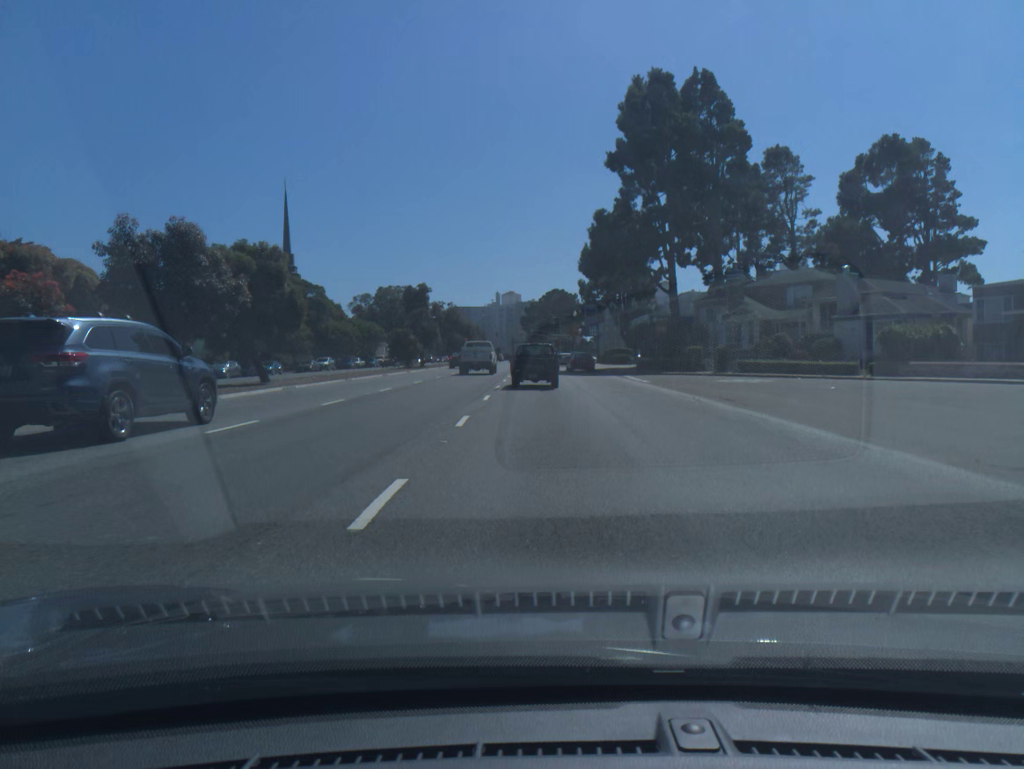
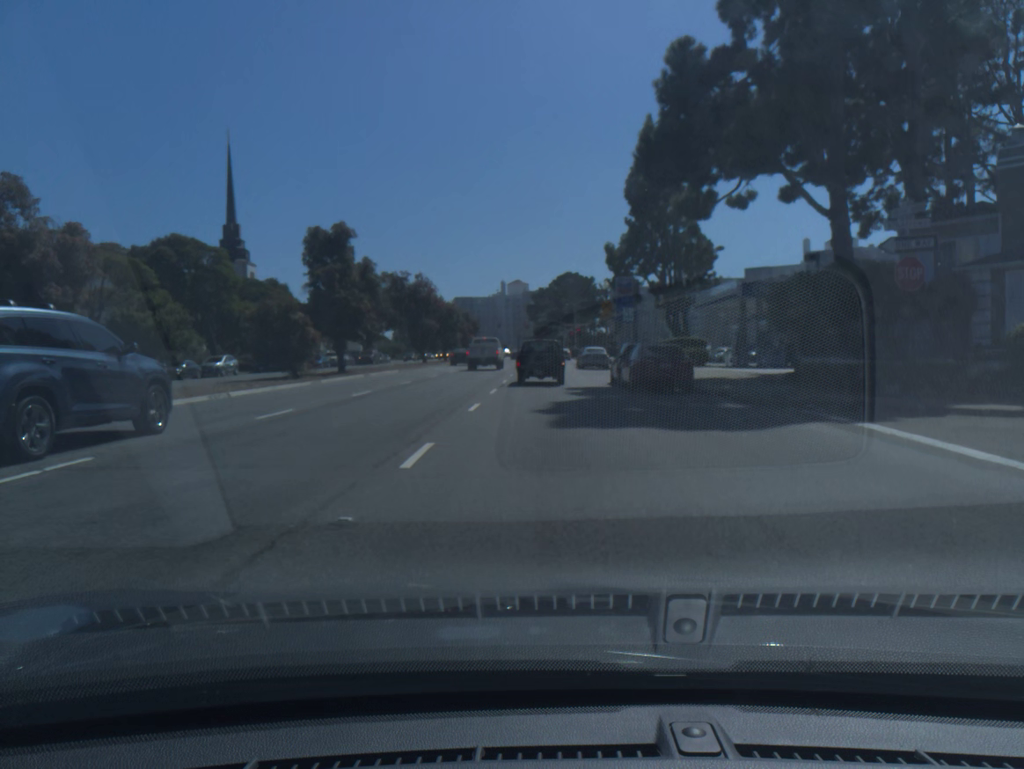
(-0.2, +33.8) m; -1°
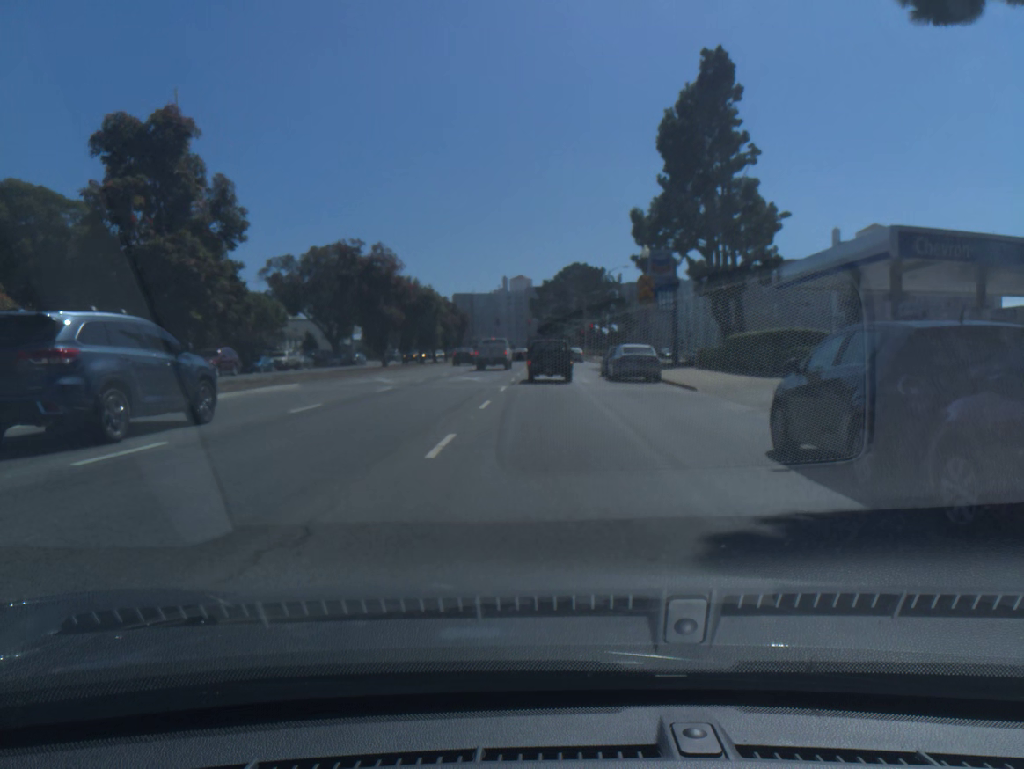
(-0.1, +20.7) m; 0°
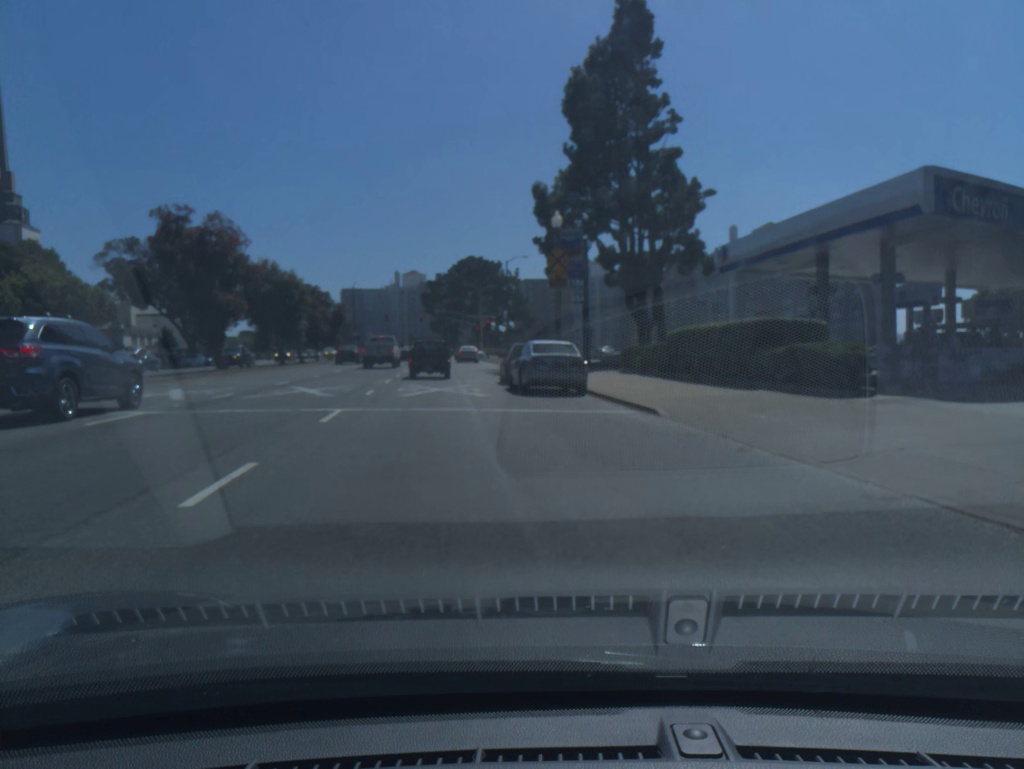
(+0.6, +10.1) m; +10°
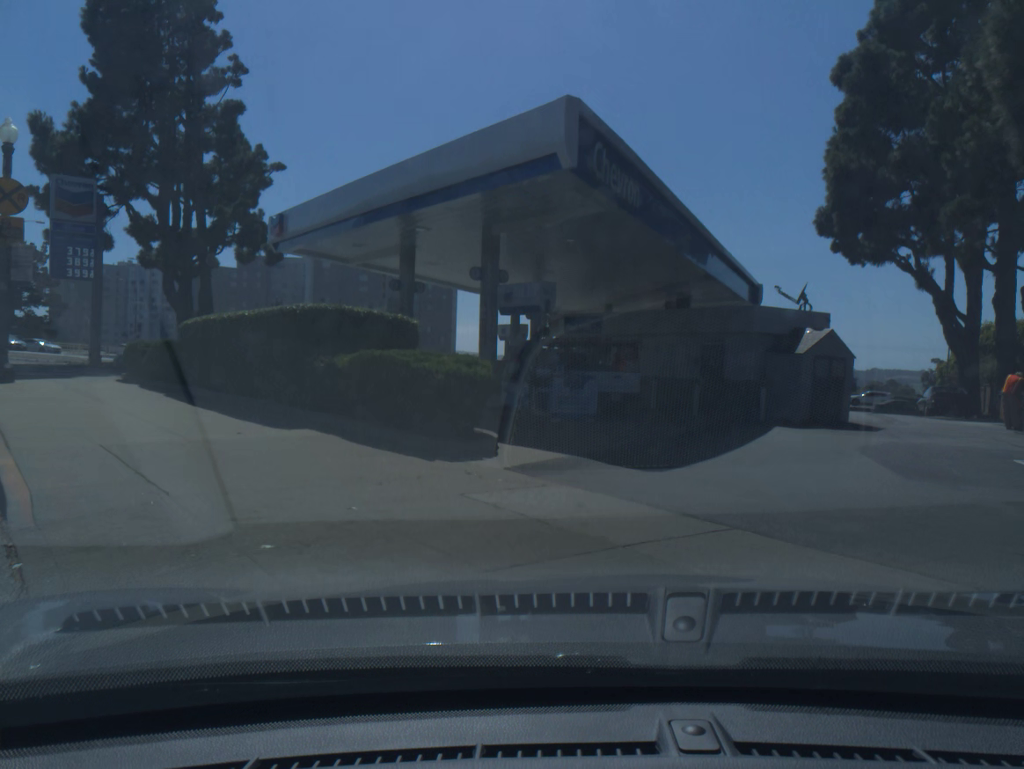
(+2.1, +8.6) m; +31°
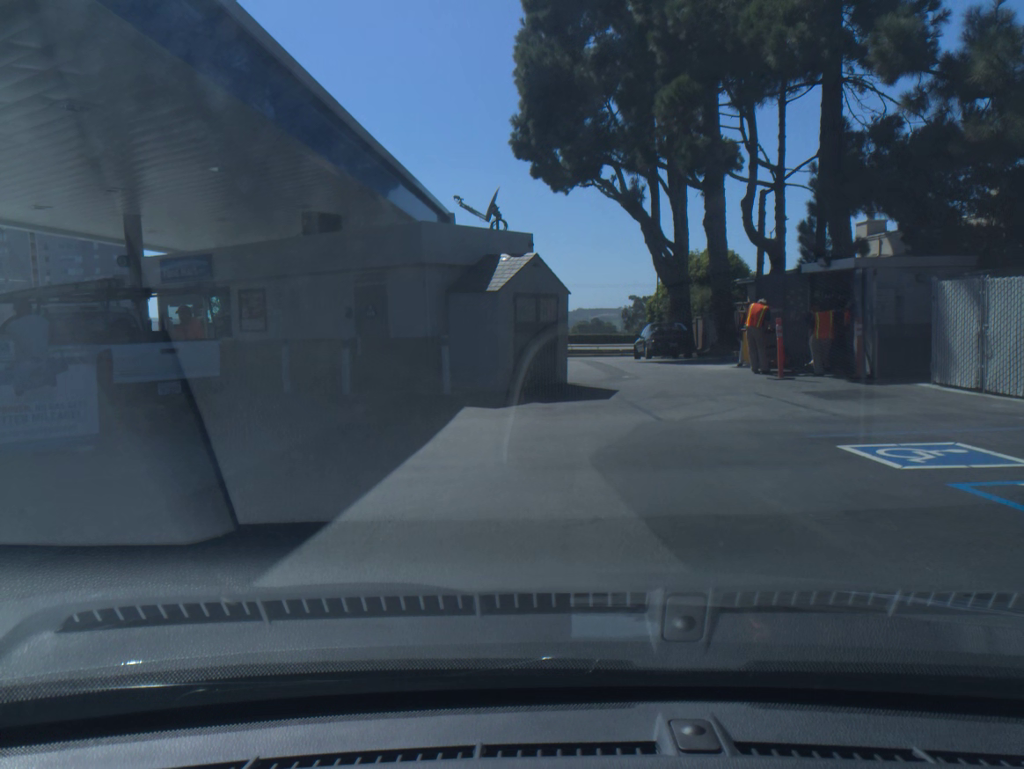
(+2.3, +8.1) m; +17°
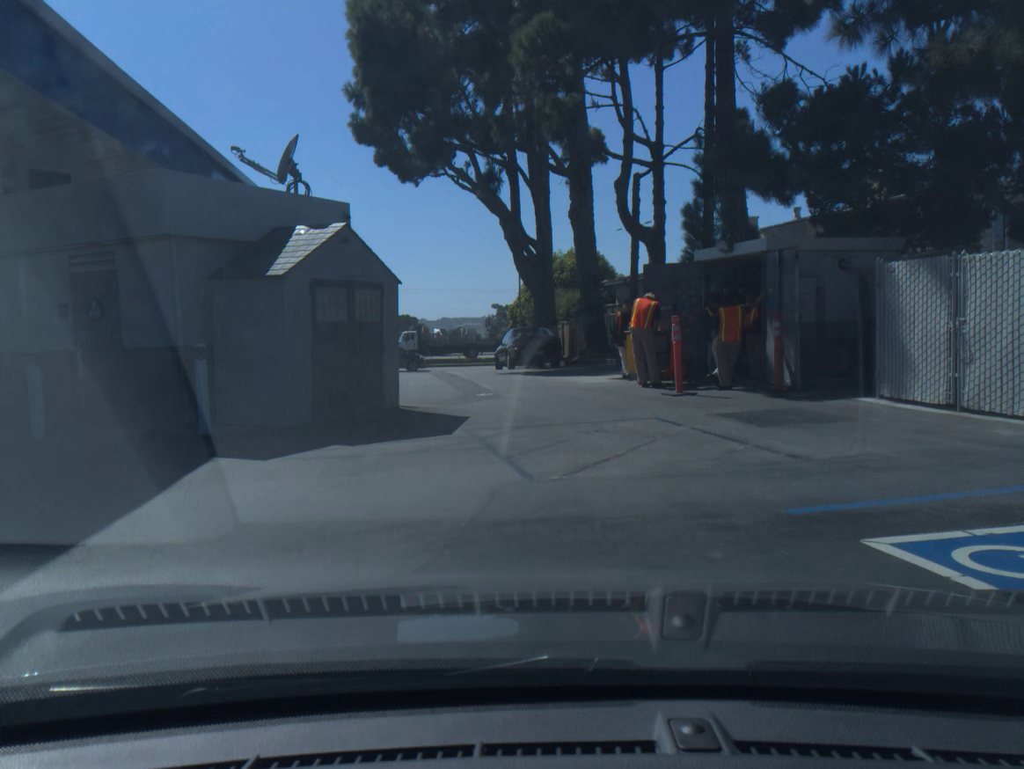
(+0.6, +4.4) m; +14°
